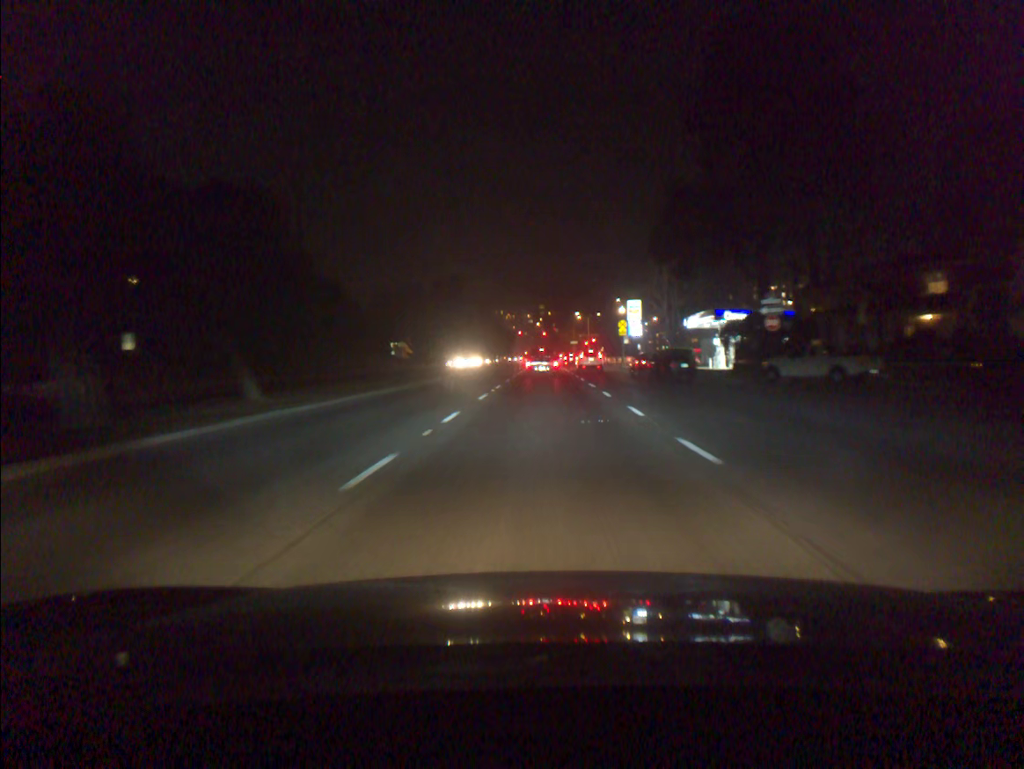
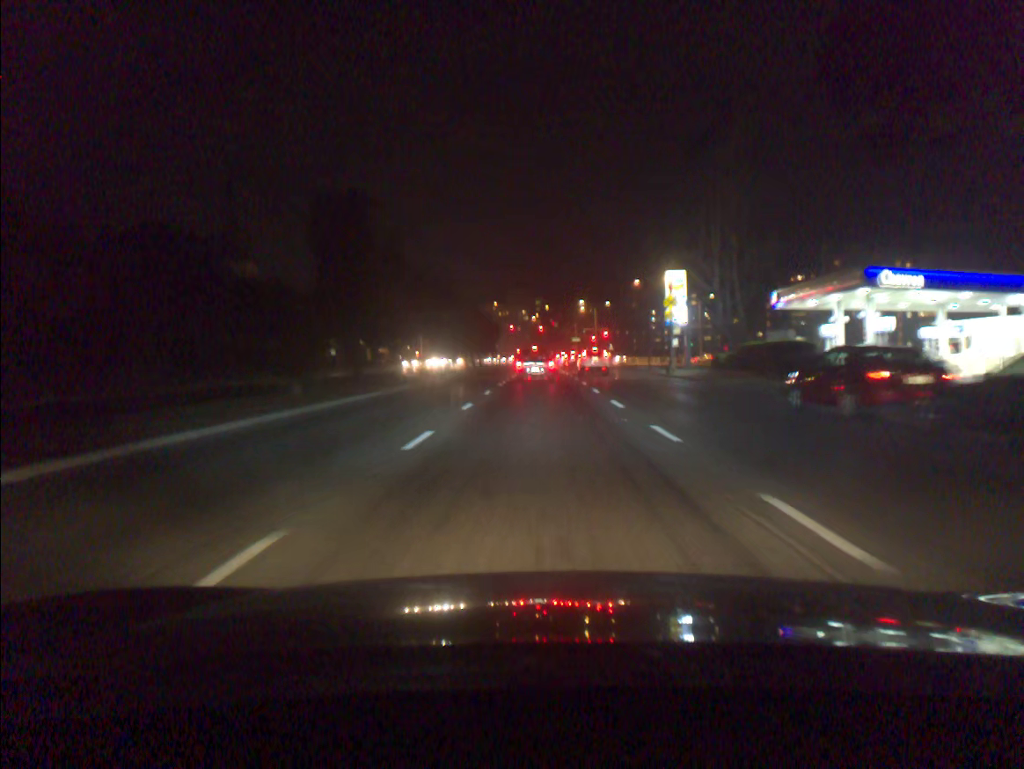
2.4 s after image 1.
(+0.1, +33.4) m; 0°
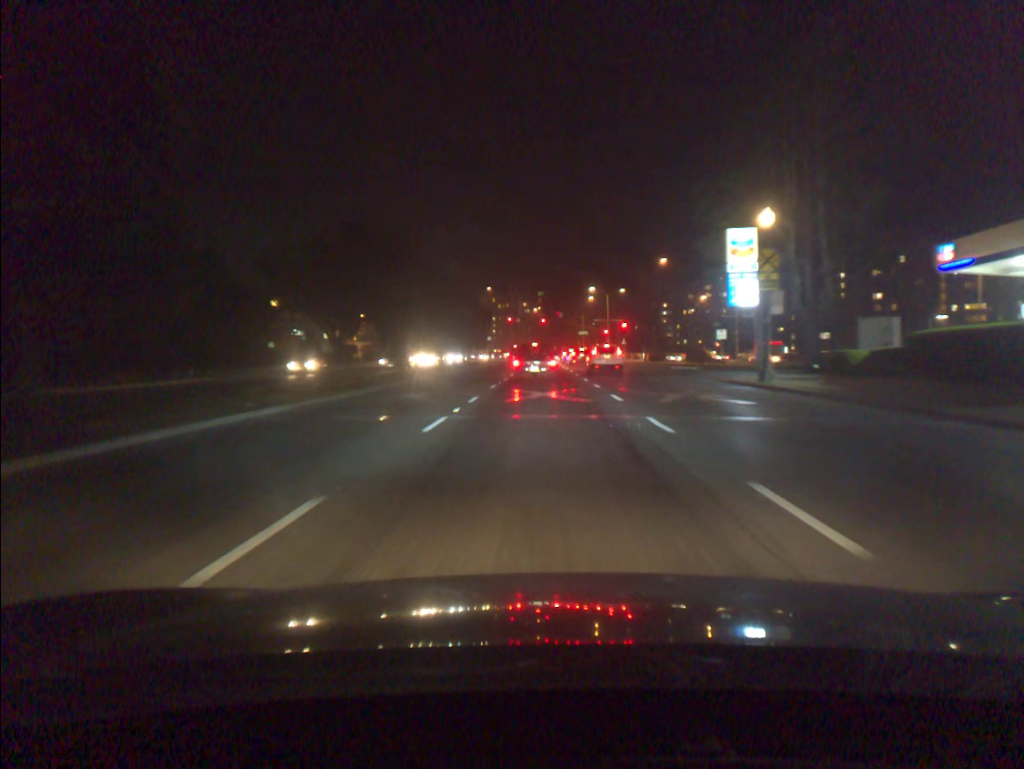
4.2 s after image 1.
(0.0, +21.0) m; 0°
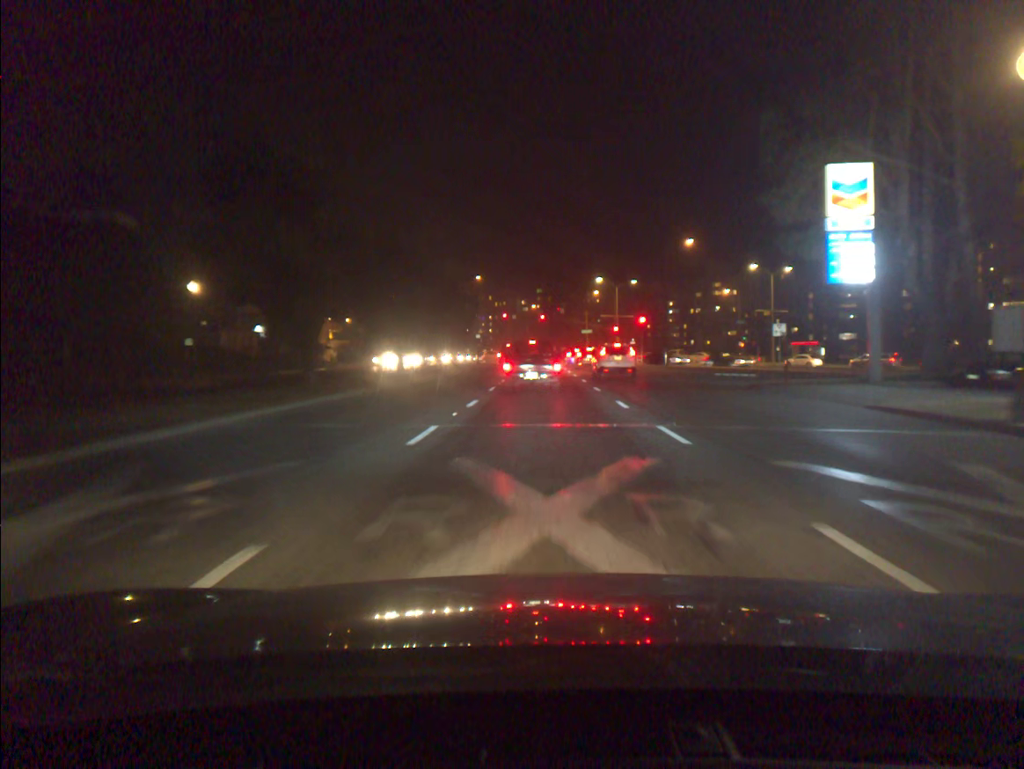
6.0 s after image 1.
(+0.1, +16.2) m; +1°
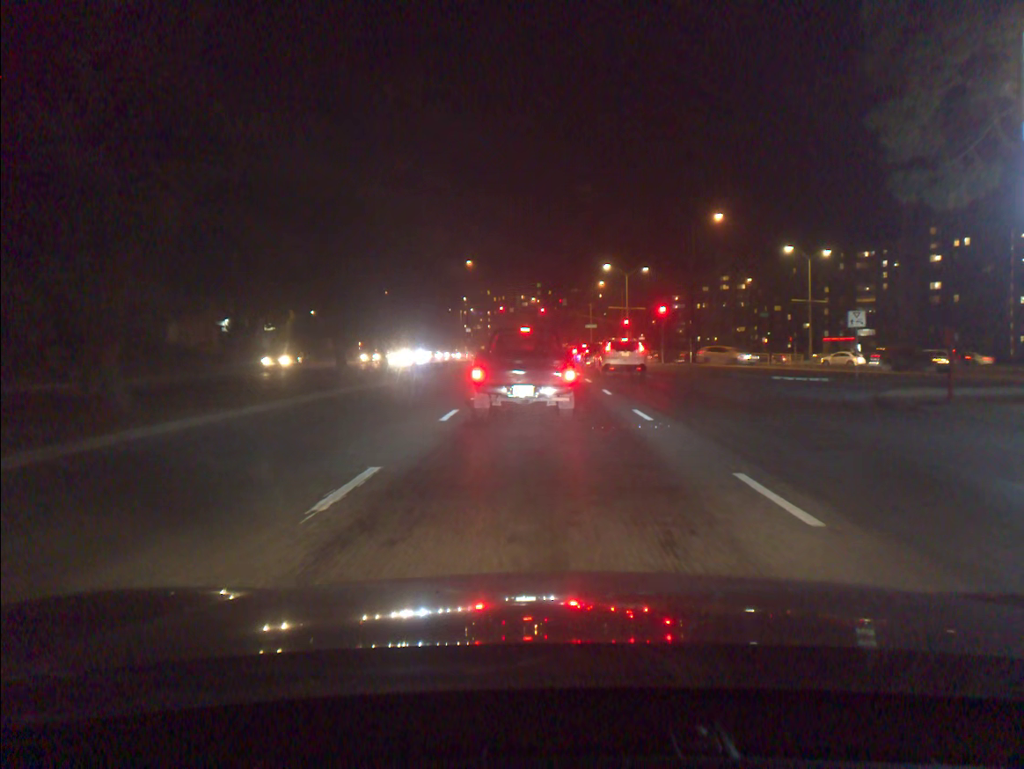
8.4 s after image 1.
(0.0, +12.2) m; 0°
